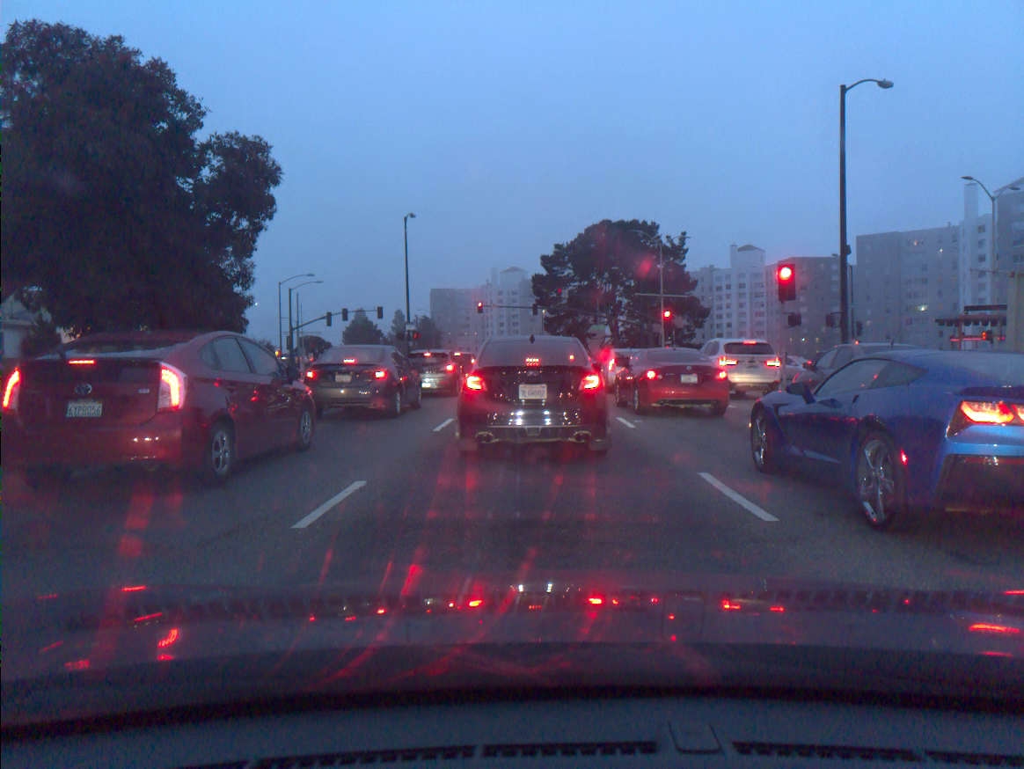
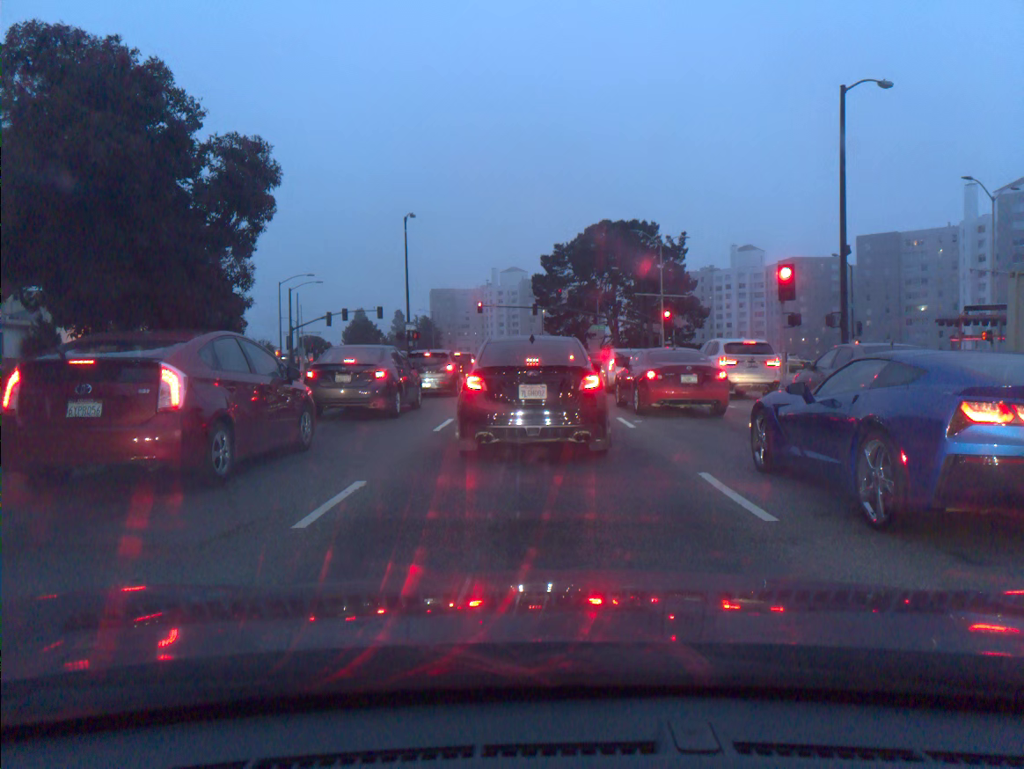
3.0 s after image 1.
(0.0, 0.0) m; 0°
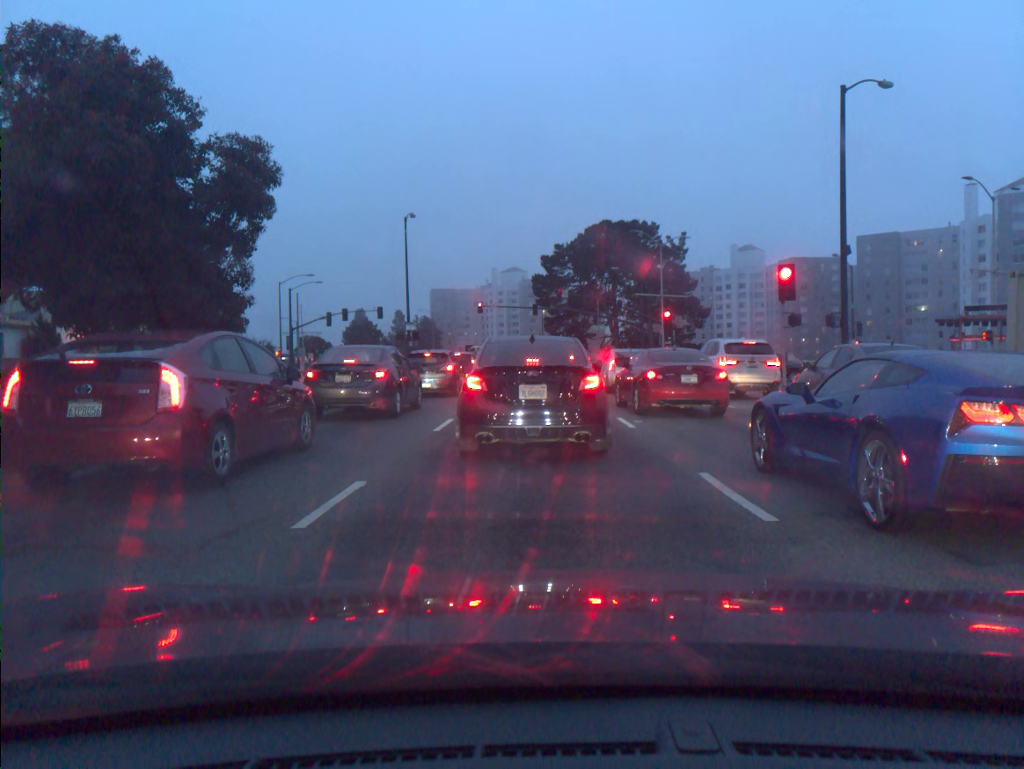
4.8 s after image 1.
(0.0, 0.0) m; 0°
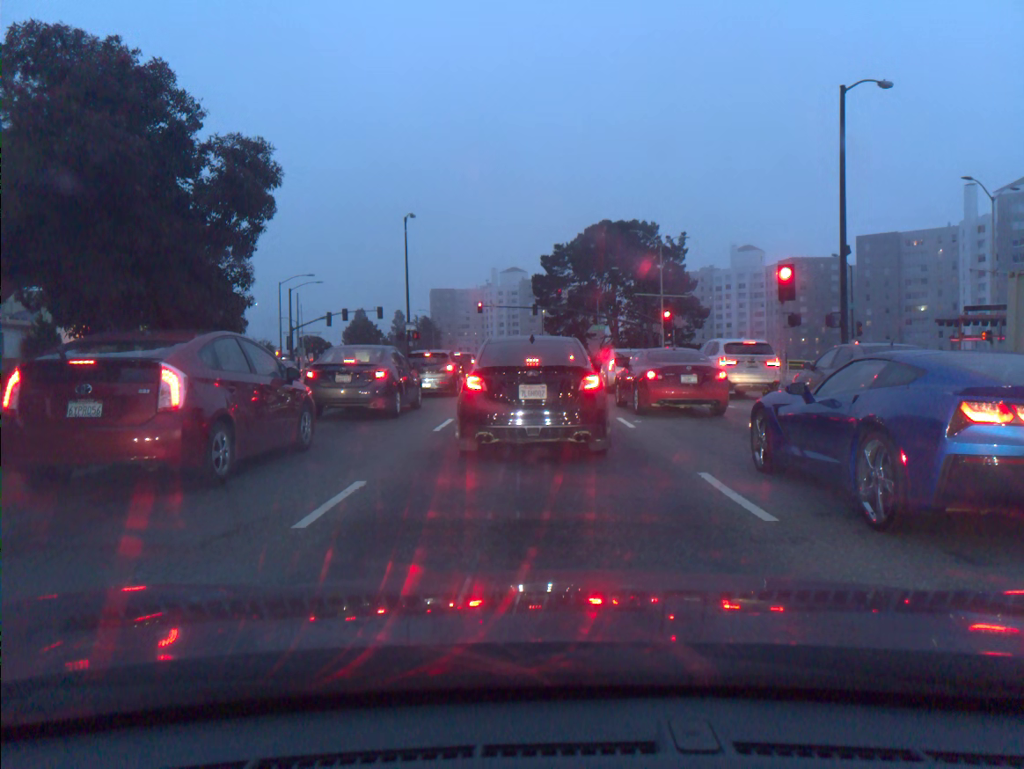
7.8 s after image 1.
(0.0, +0.1) m; 0°
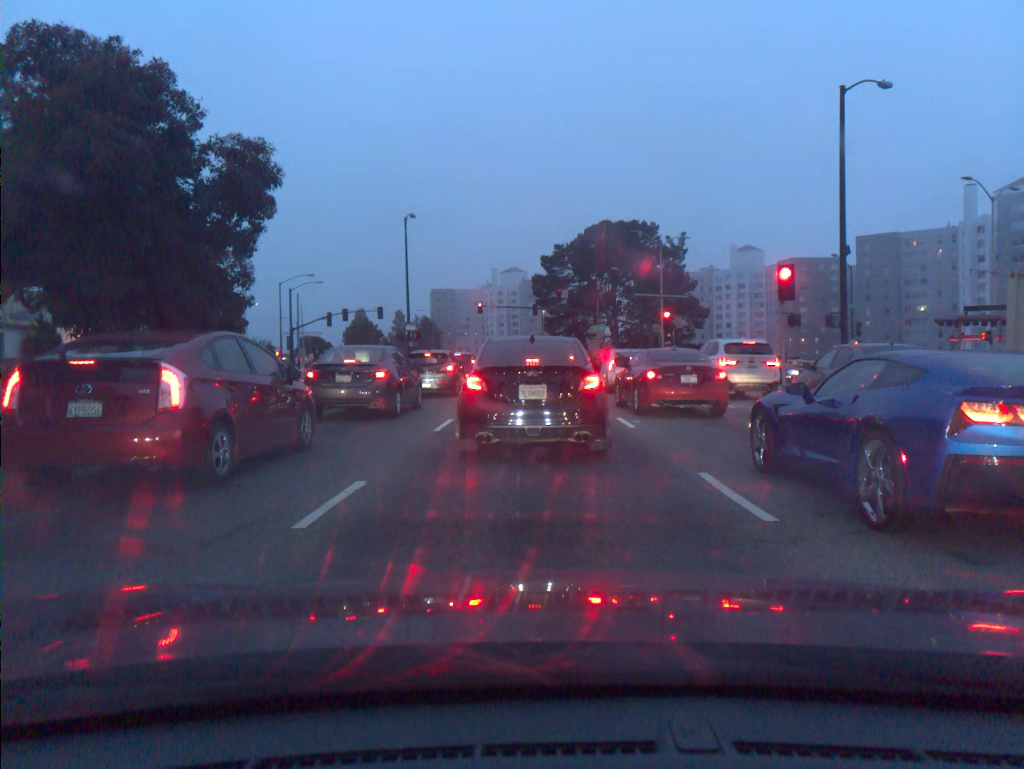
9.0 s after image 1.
(0.0, 0.0) m; 0°
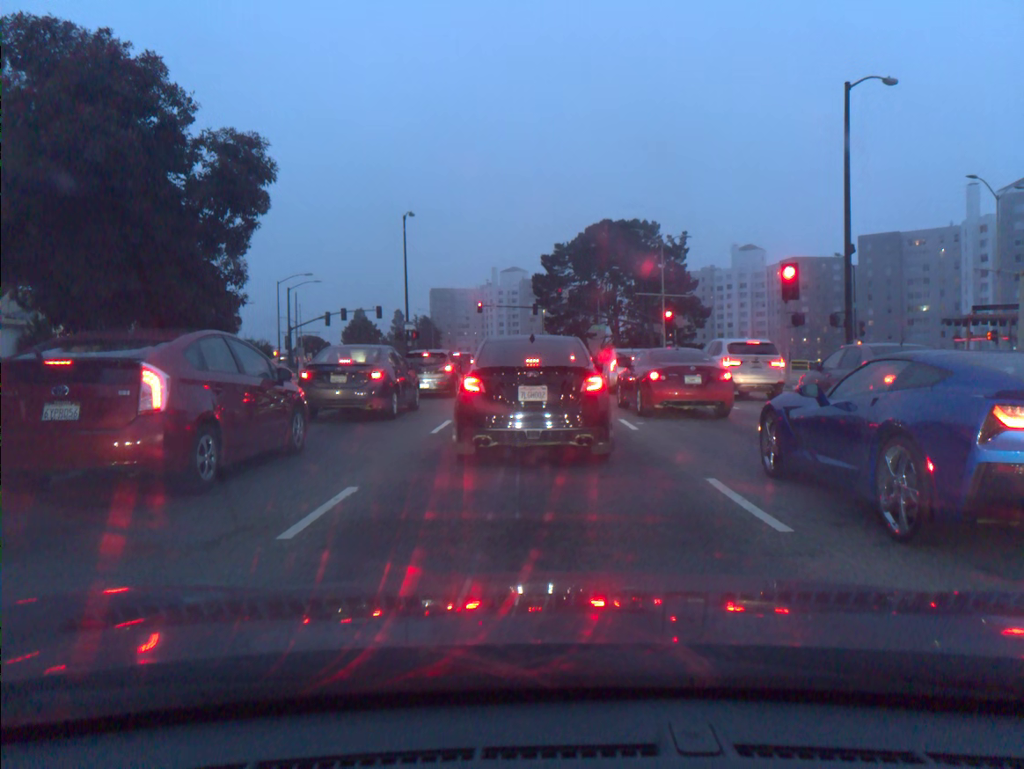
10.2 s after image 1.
(0.0, +0.3) m; 0°
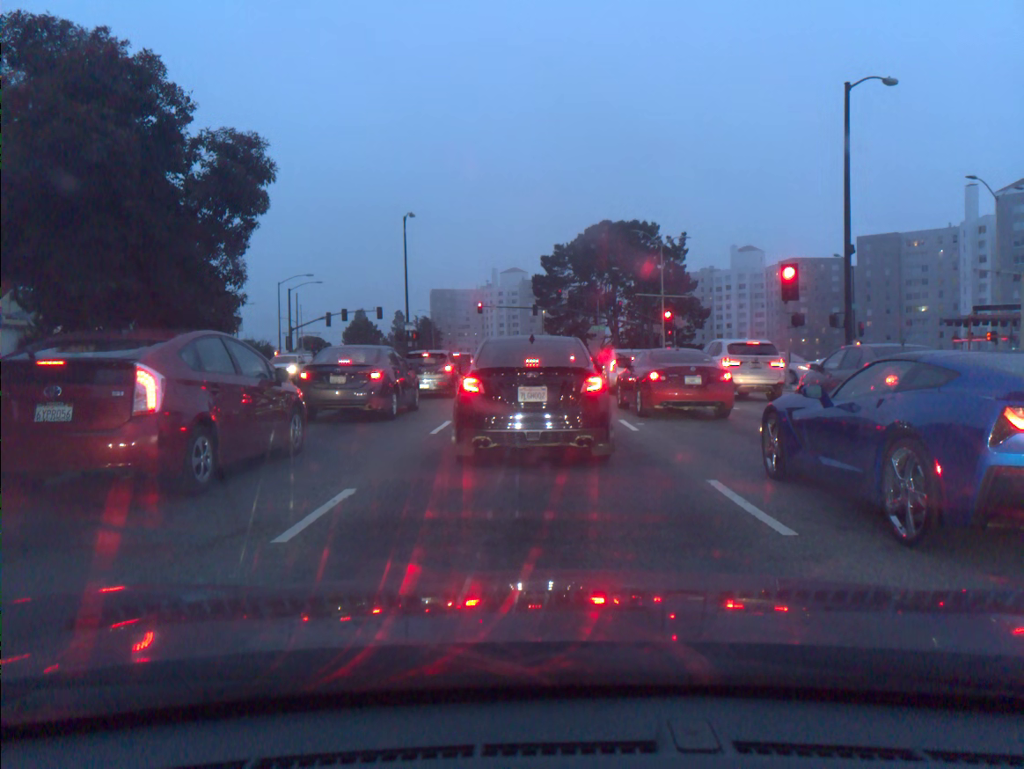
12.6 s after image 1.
(0.0, +0.1) m; 0°
